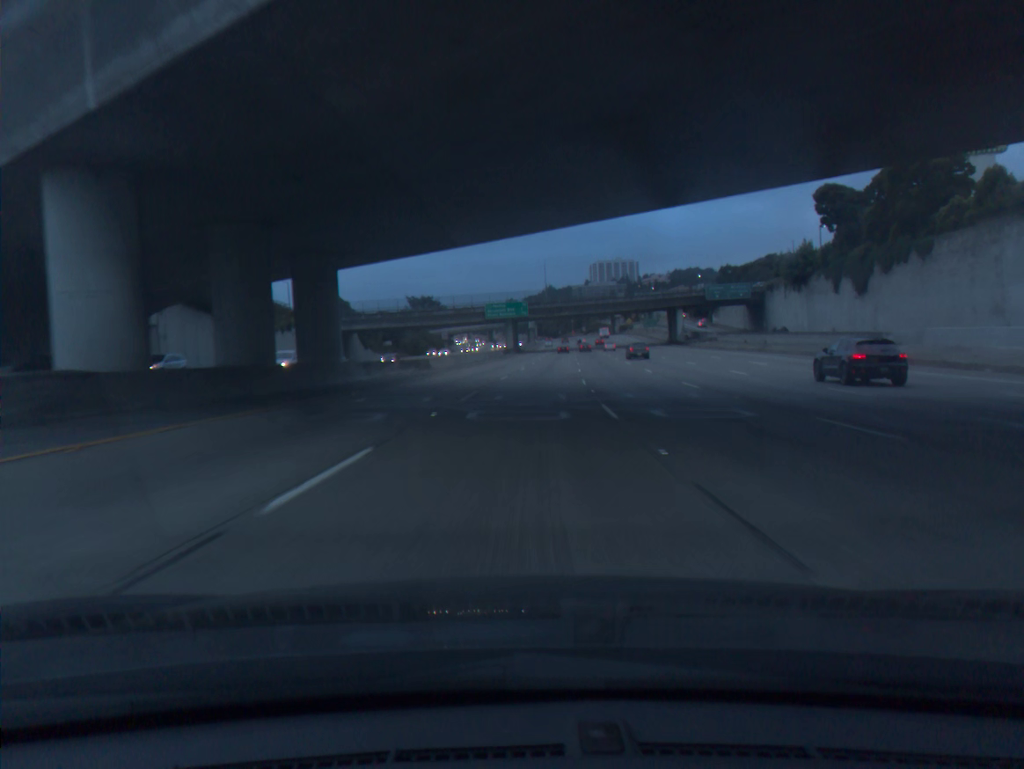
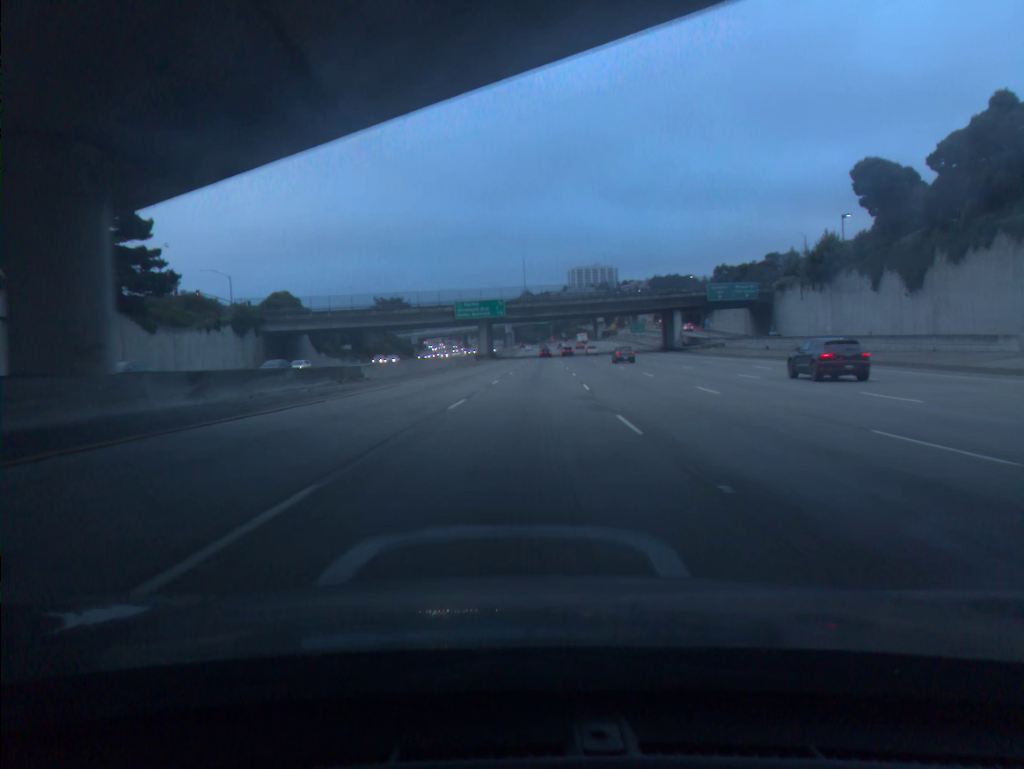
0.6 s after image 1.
(+0.3, +17.4) m; +2°
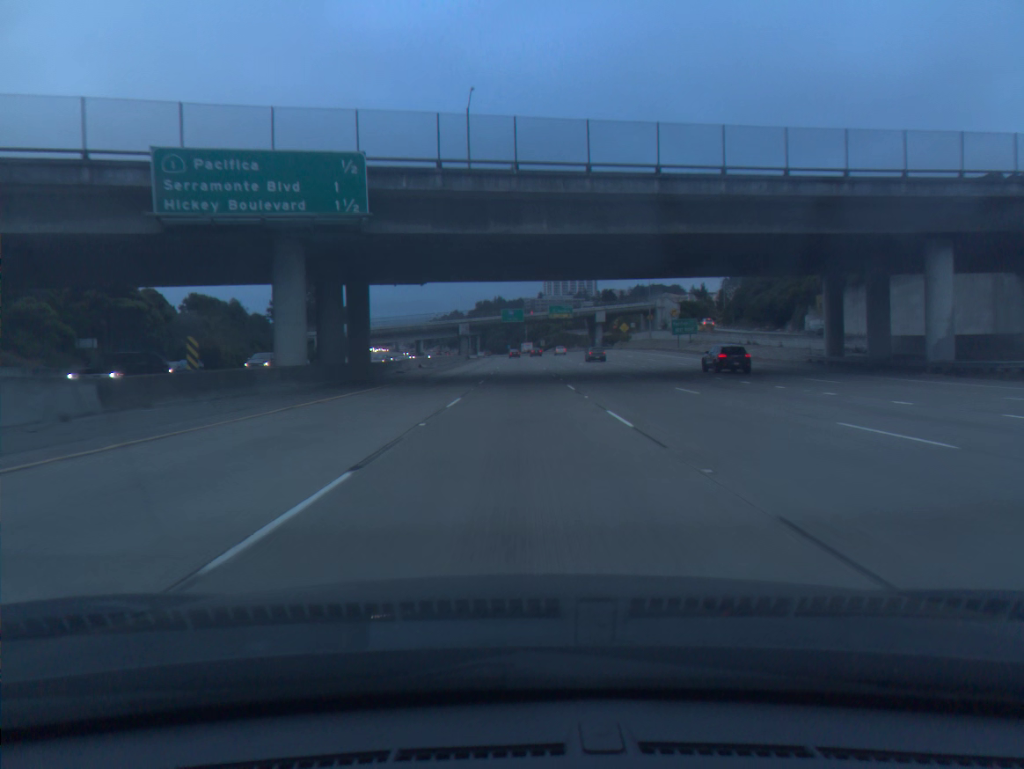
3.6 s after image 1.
(+3.0, +86.3) m; +2°
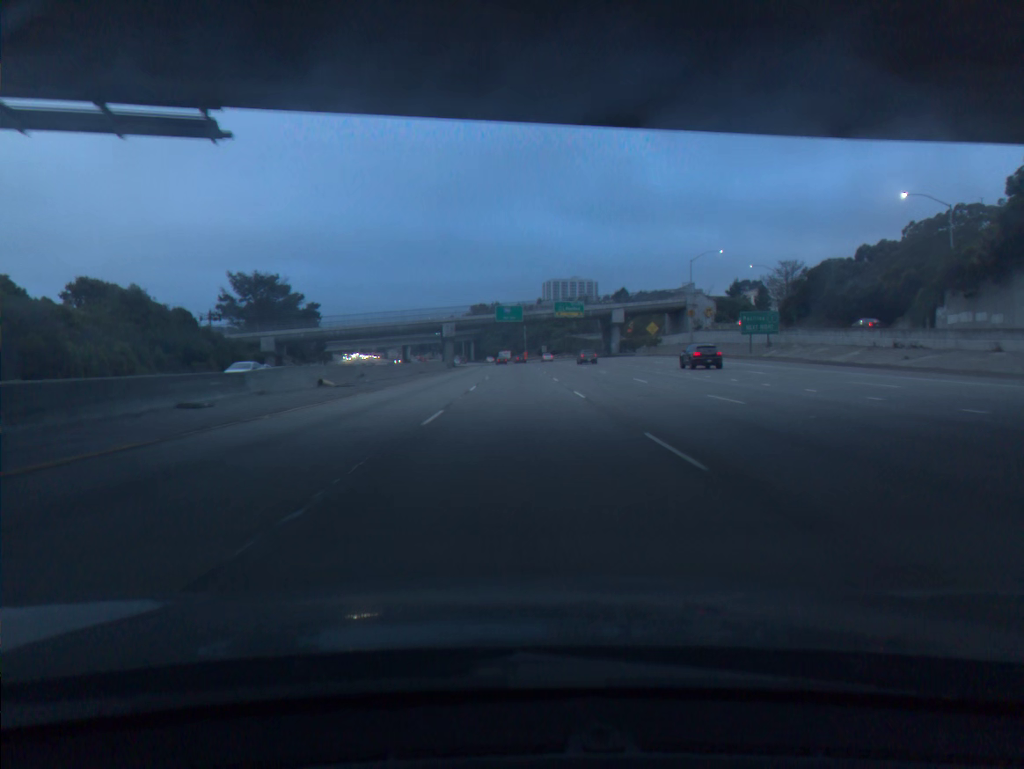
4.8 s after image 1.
(0.0, +34.4) m; 0°
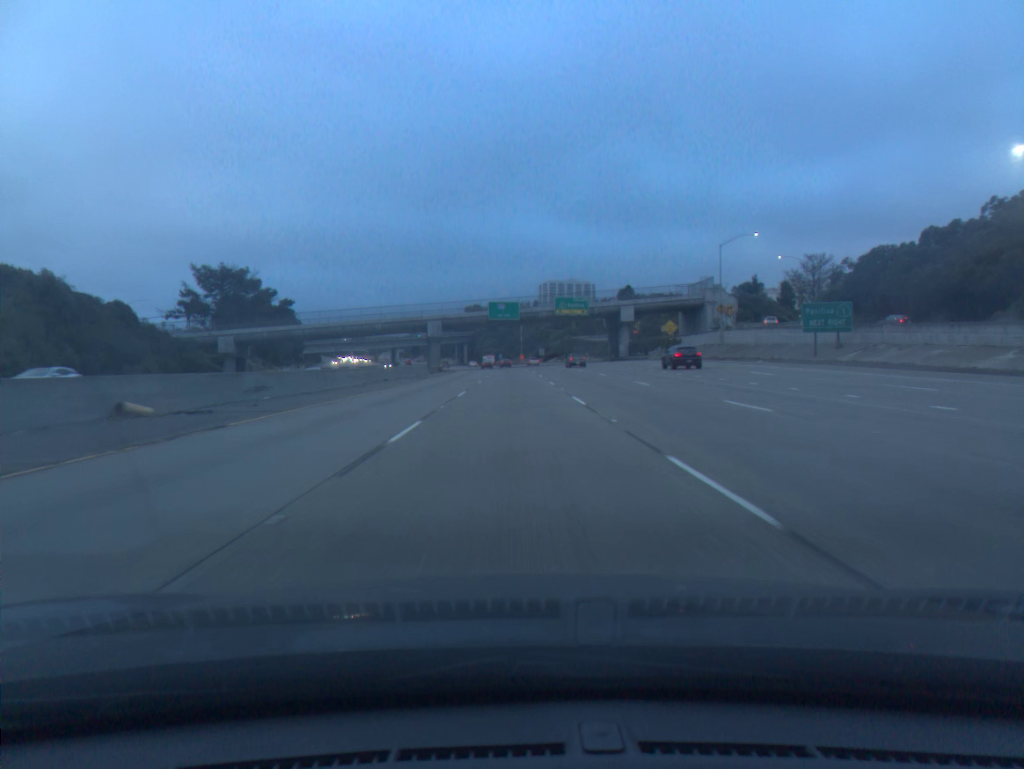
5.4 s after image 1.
(+0.1, +17.2) m; 0°
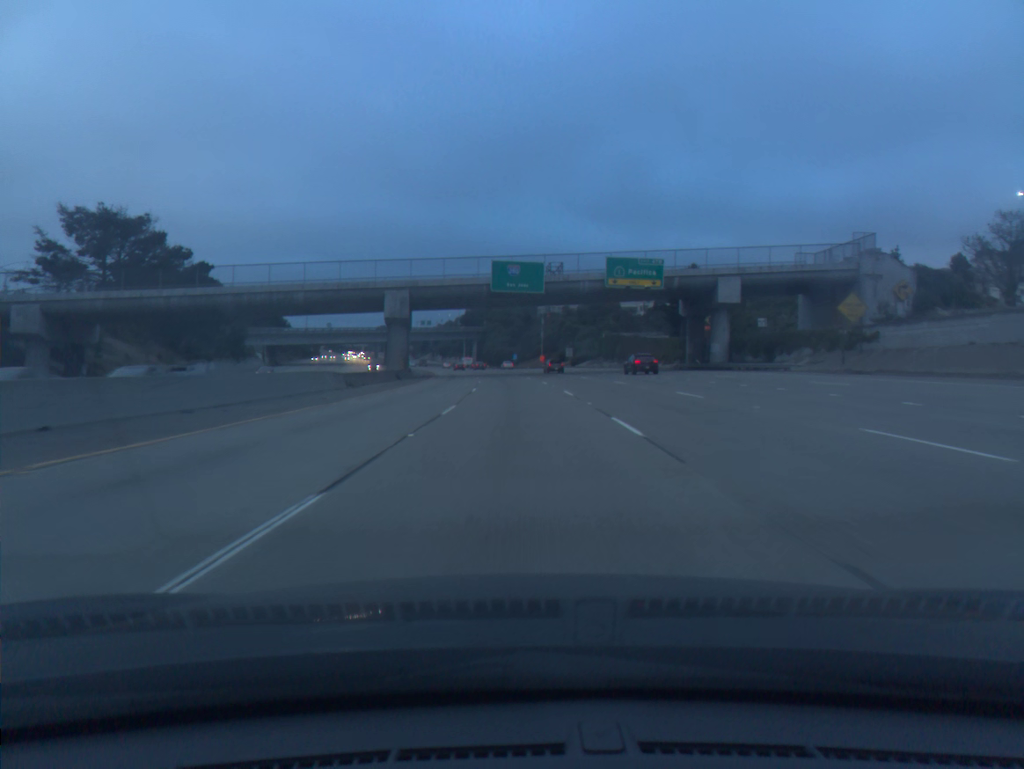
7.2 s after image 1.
(-0.3, +51.8) m; -1°
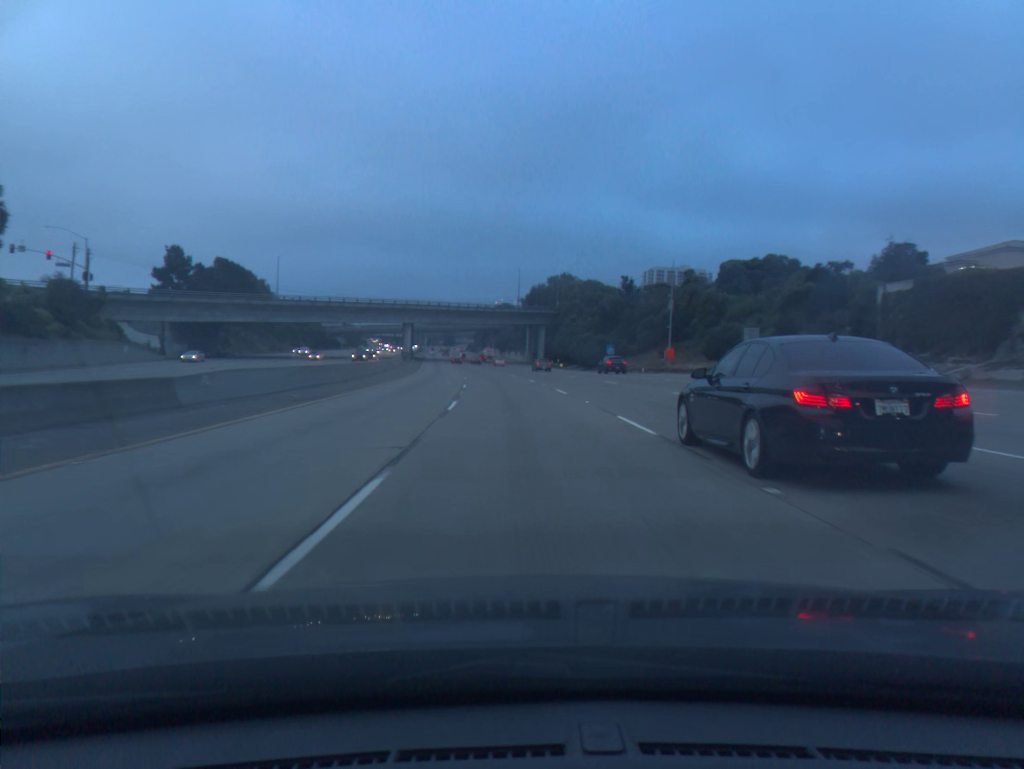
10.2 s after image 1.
(-3.6, +87.0) m; -5°
